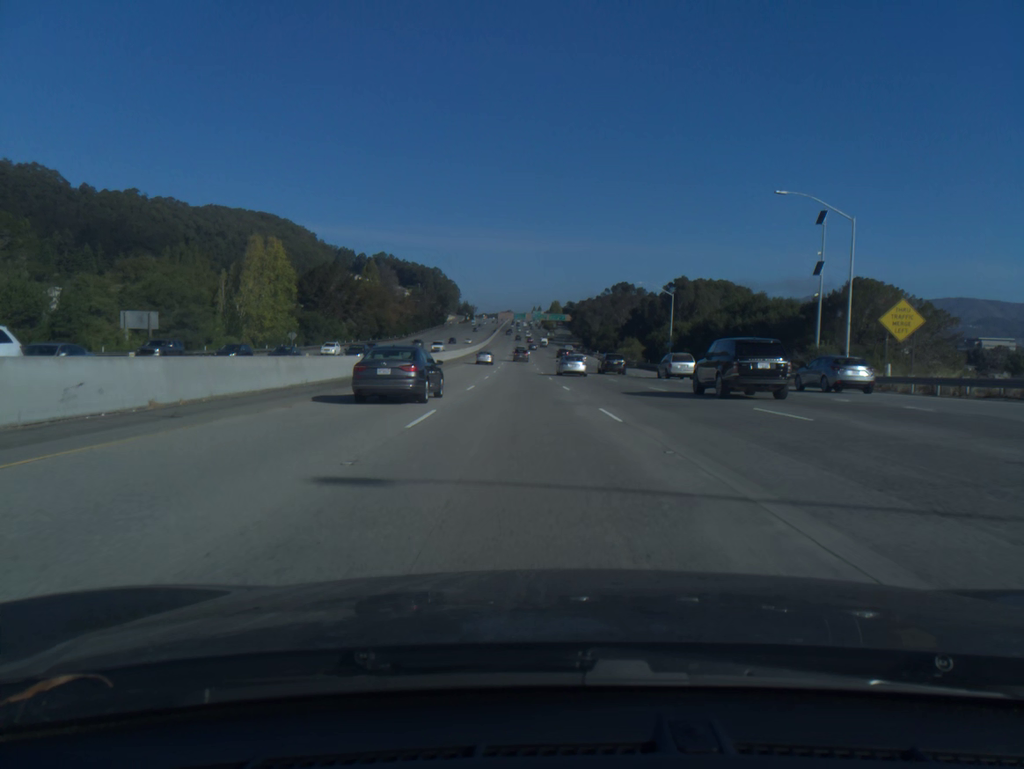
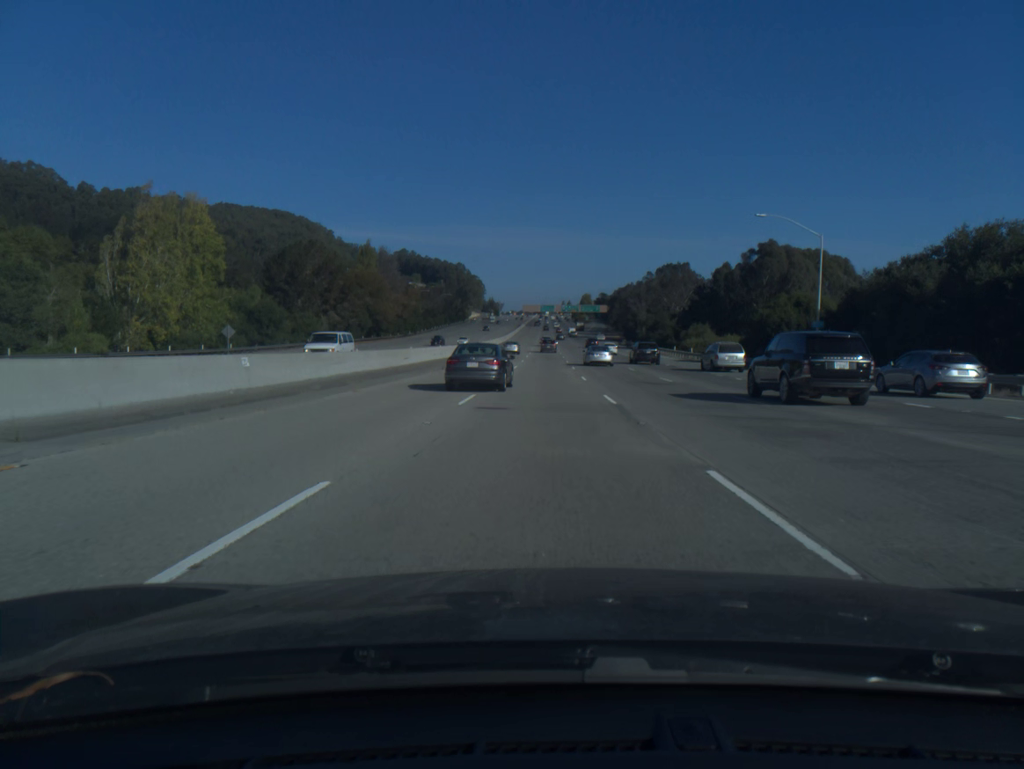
(-0.9, +39.4) m; -2°
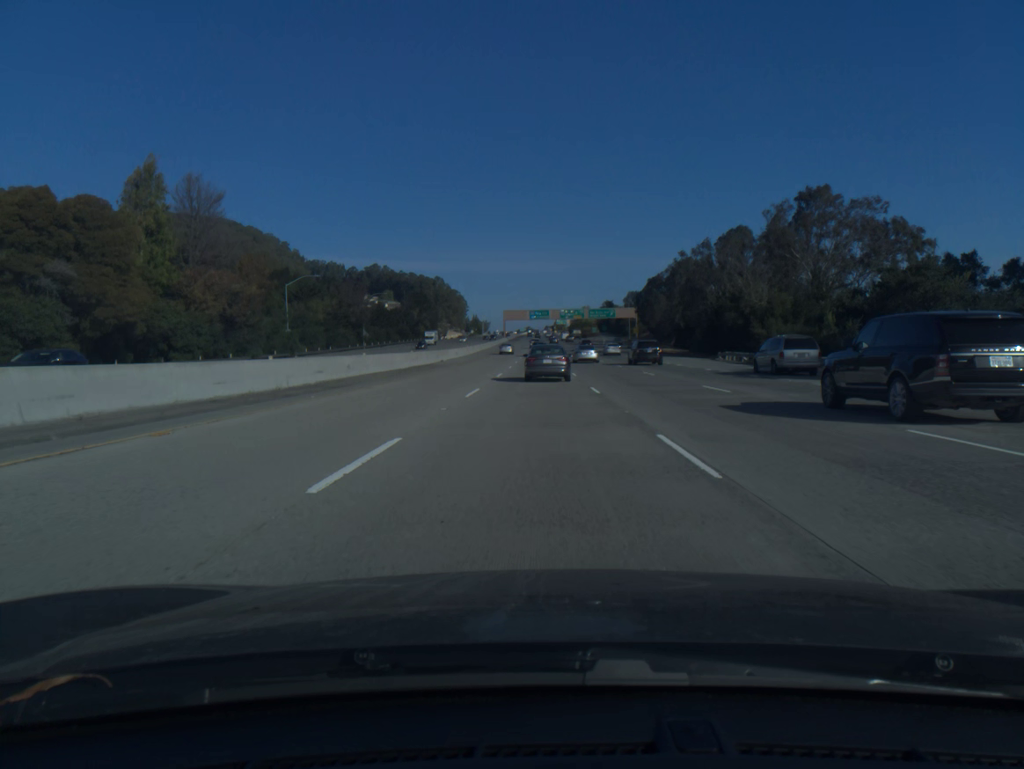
(+0.7, +98.9) m; +1°
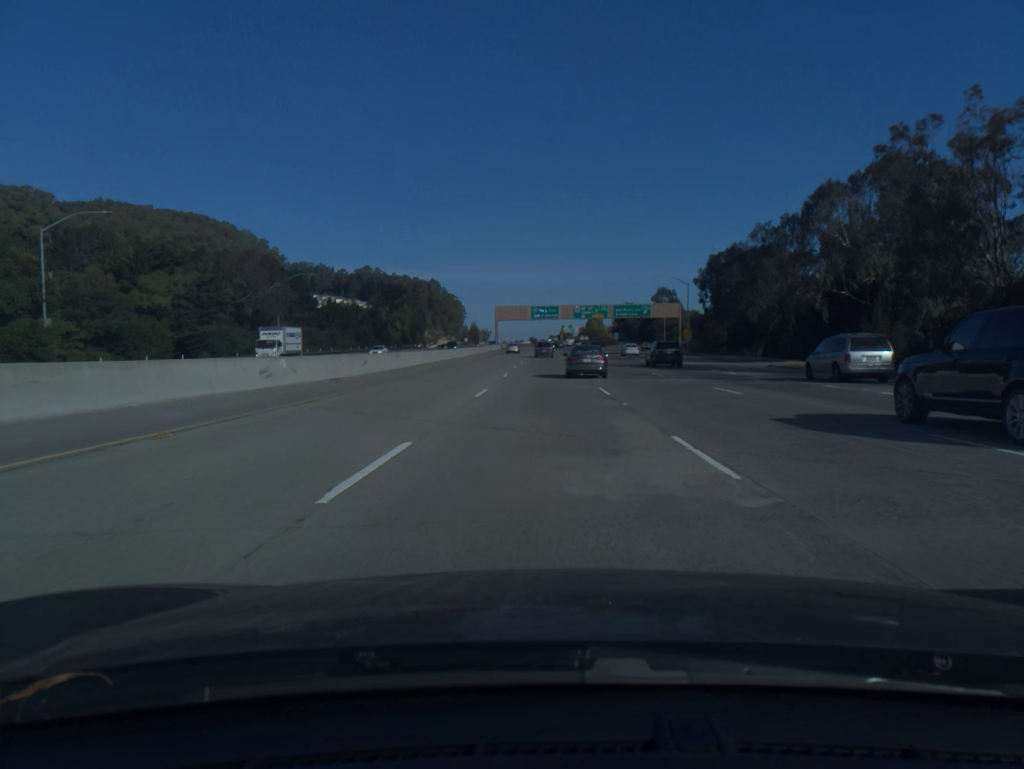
(-0.3, +58.5) m; 0°
